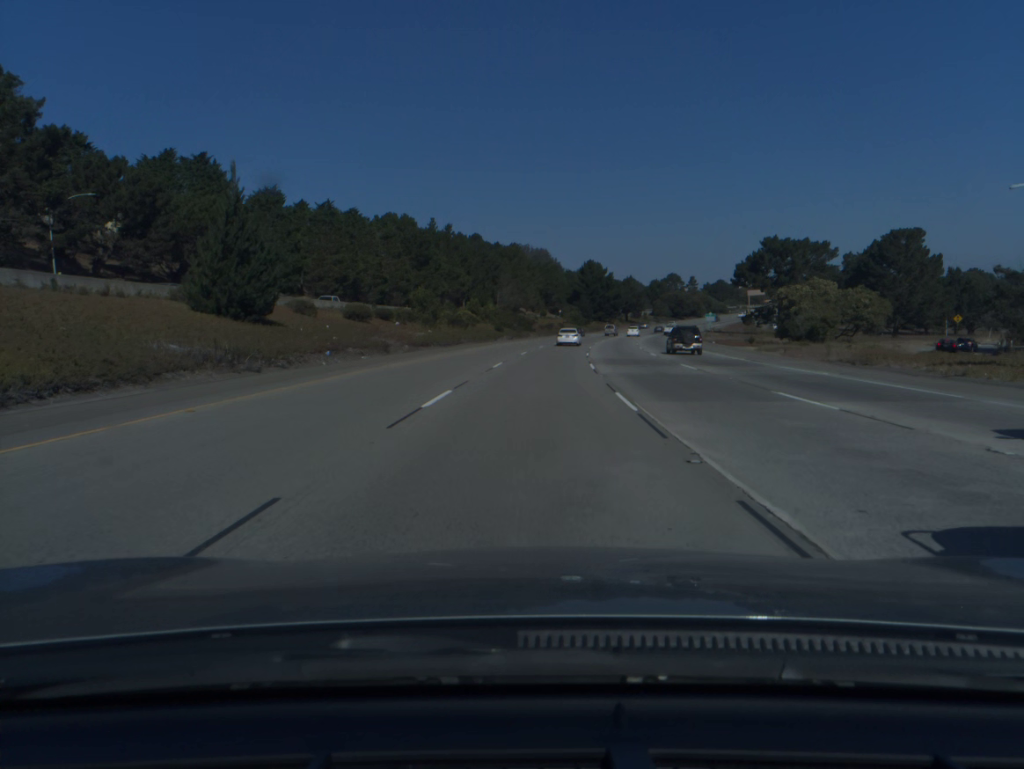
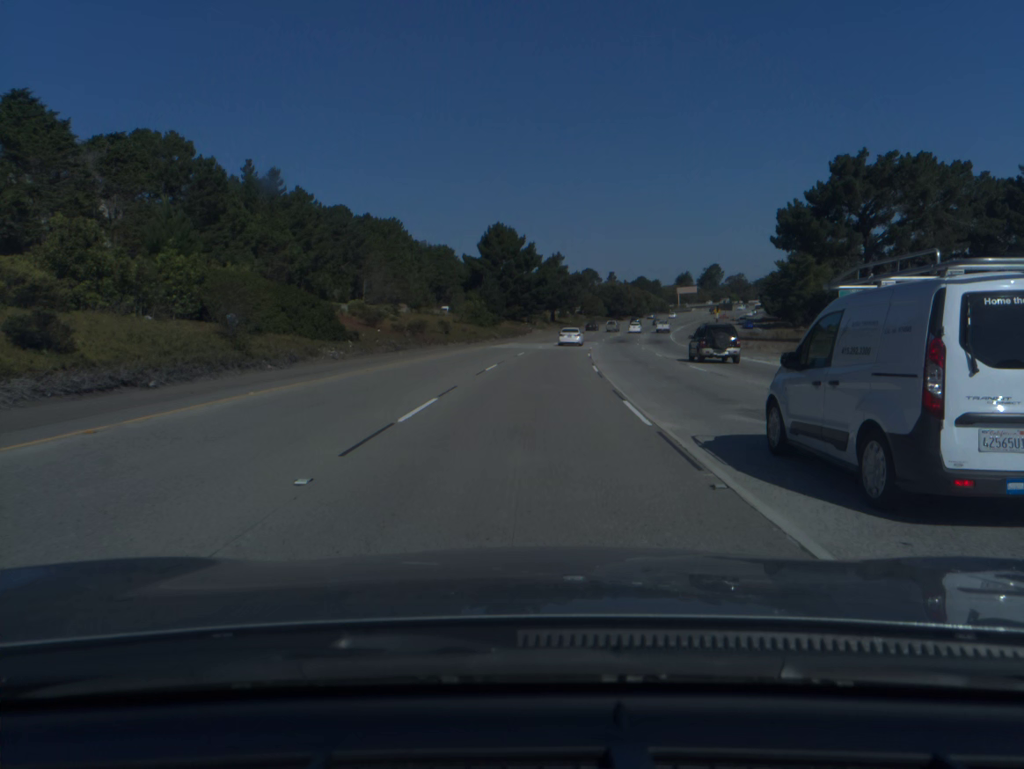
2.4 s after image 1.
(+4.6, +75.0) m; +7°
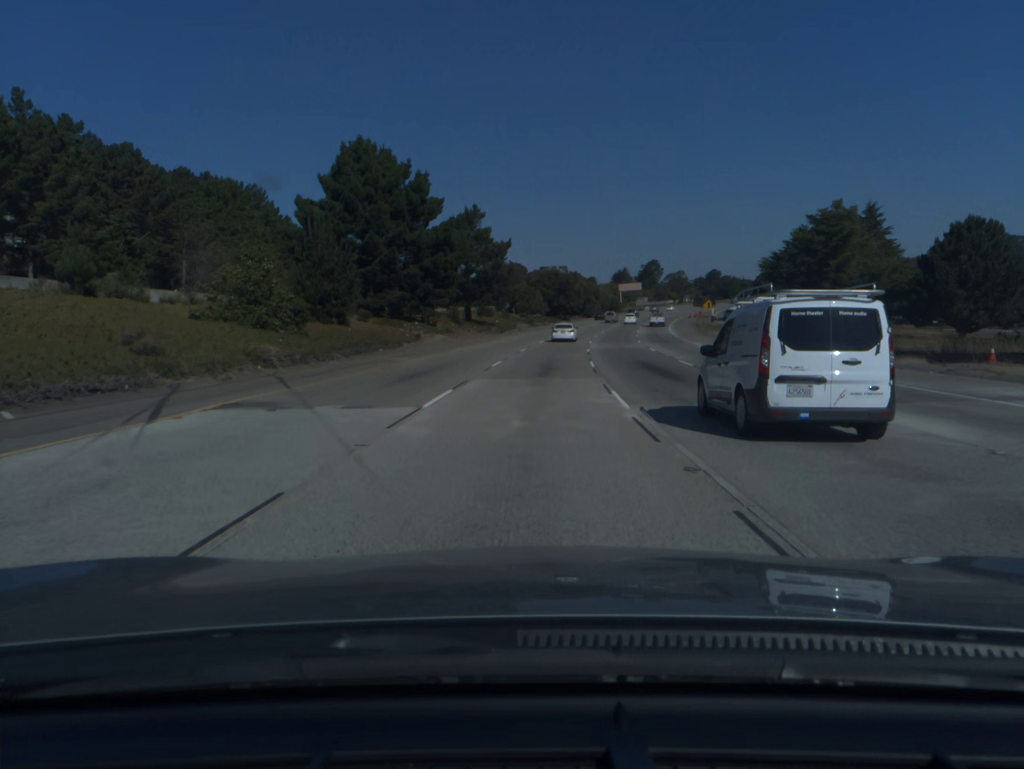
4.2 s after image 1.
(+2.7, +55.7) m; +5°
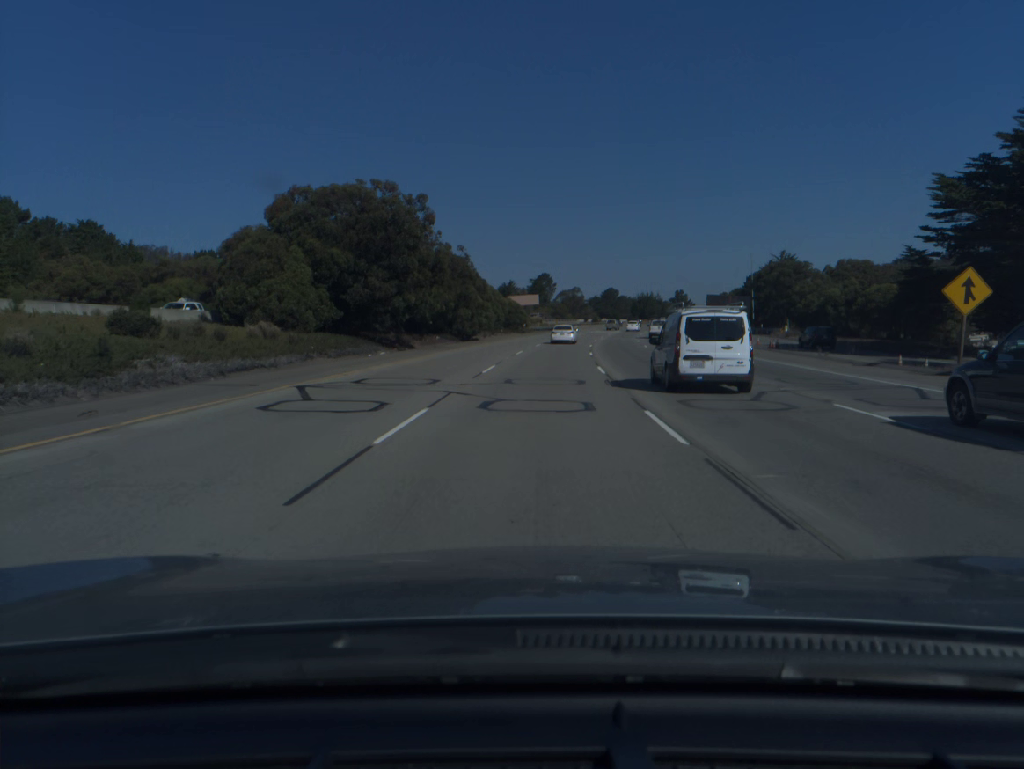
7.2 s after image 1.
(+6.7, +91.9) m; +9°
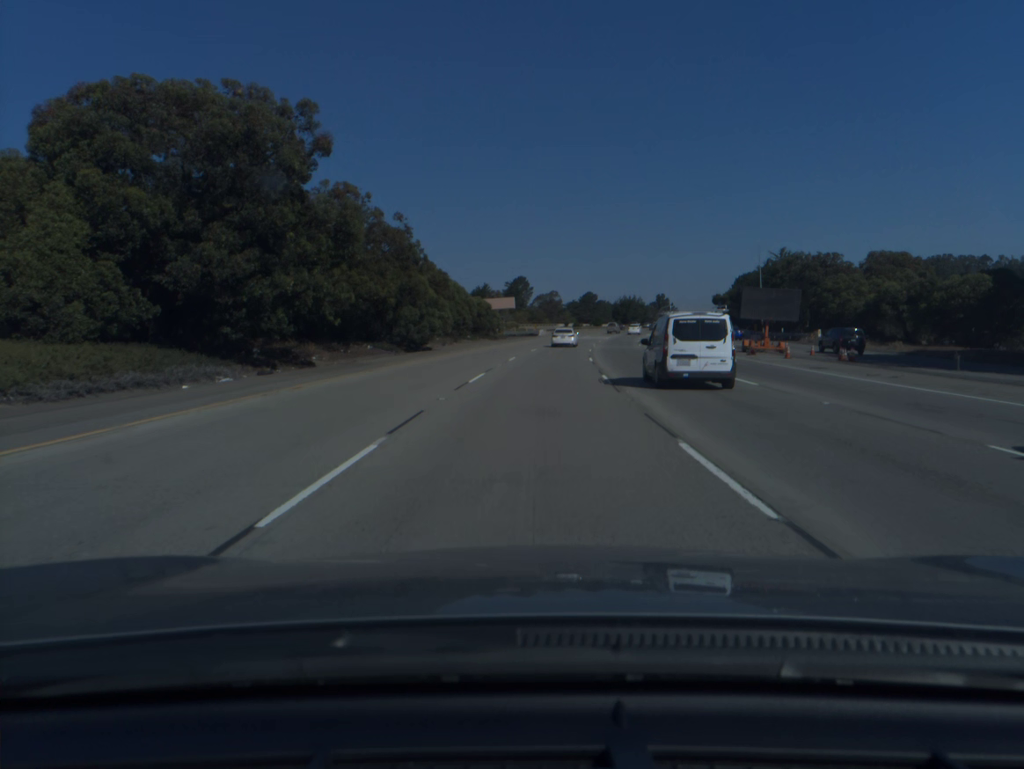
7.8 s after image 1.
(+0.3, +18.3) m; +2°
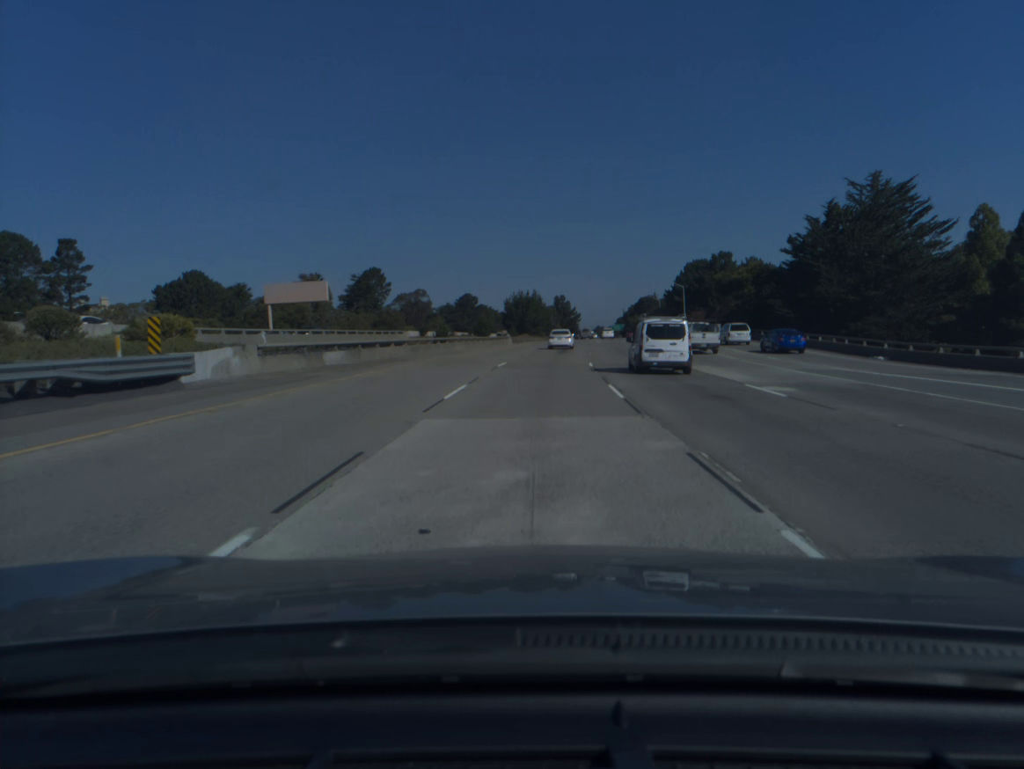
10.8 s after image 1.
(+6.8, +91.0) m; +9°
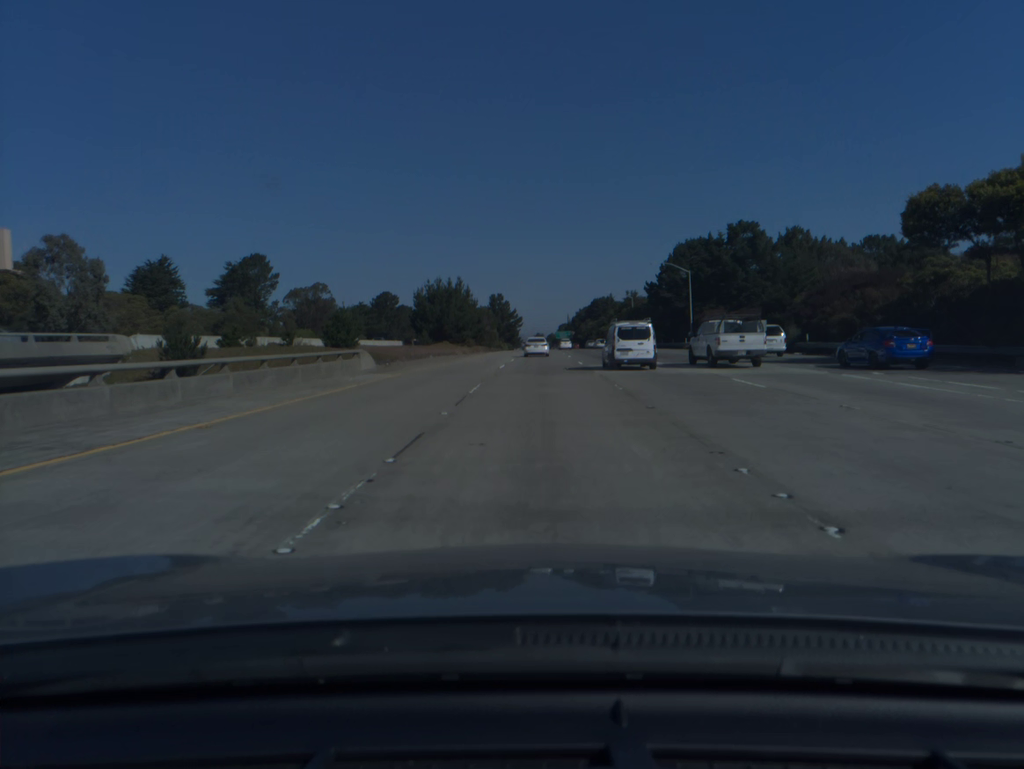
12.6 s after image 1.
(+2.2, +54.9) m; +5°
